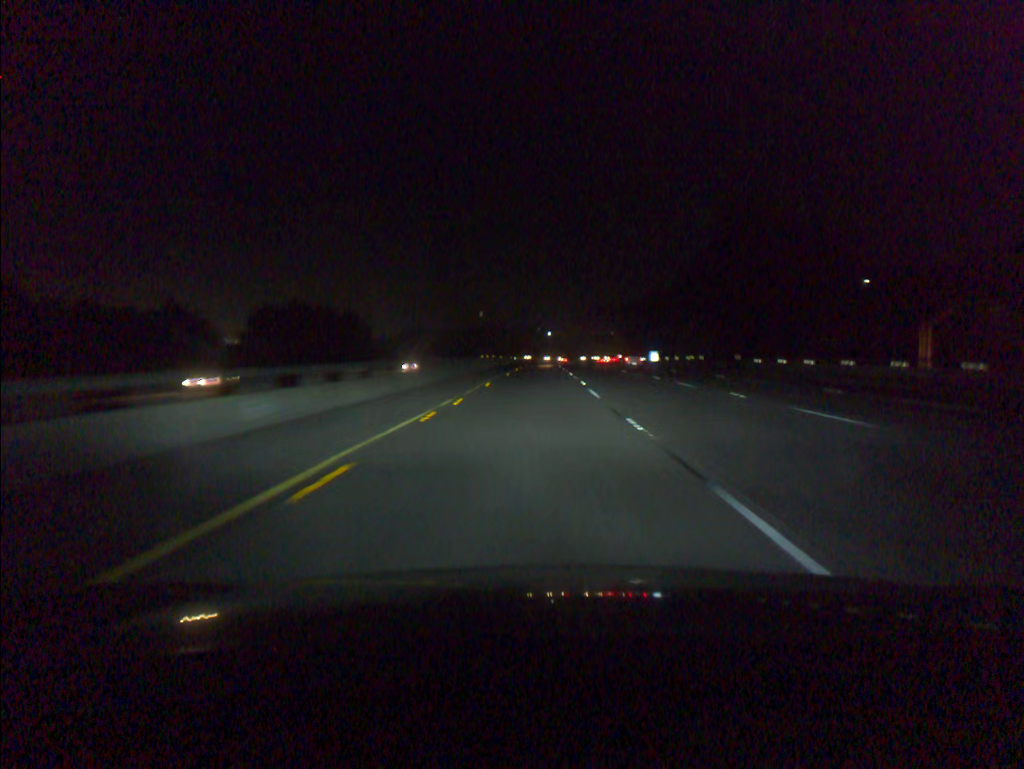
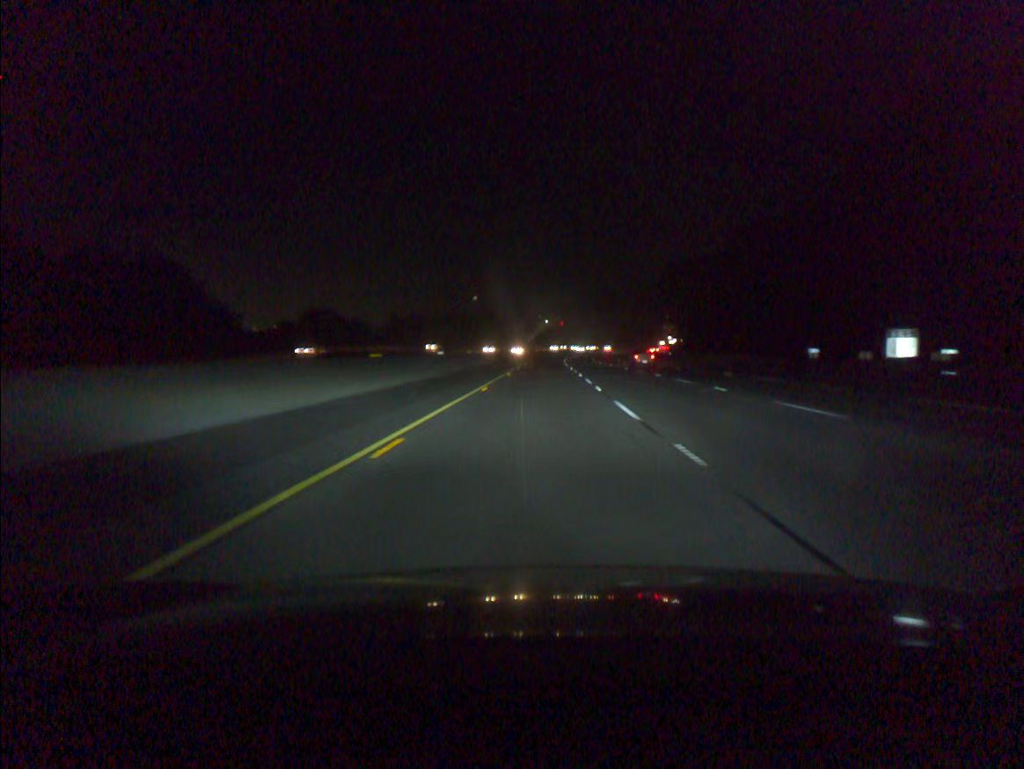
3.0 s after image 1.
(0.0, +101.5) m; 0°
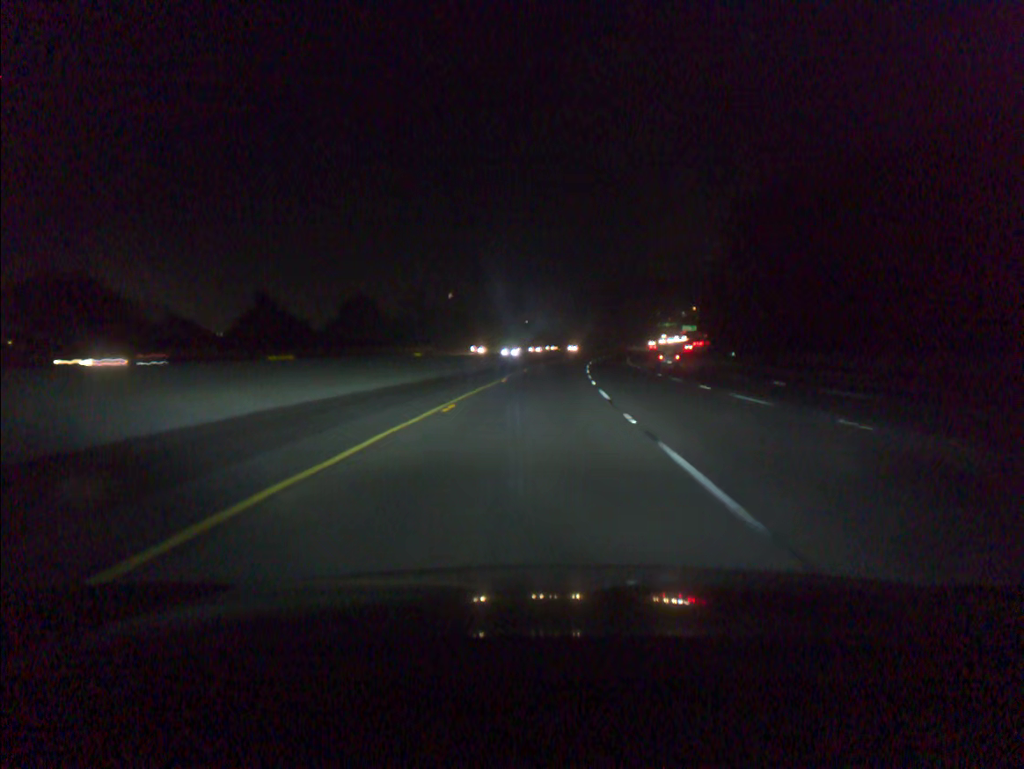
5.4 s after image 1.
(+0.7, +81.3) m; +1°
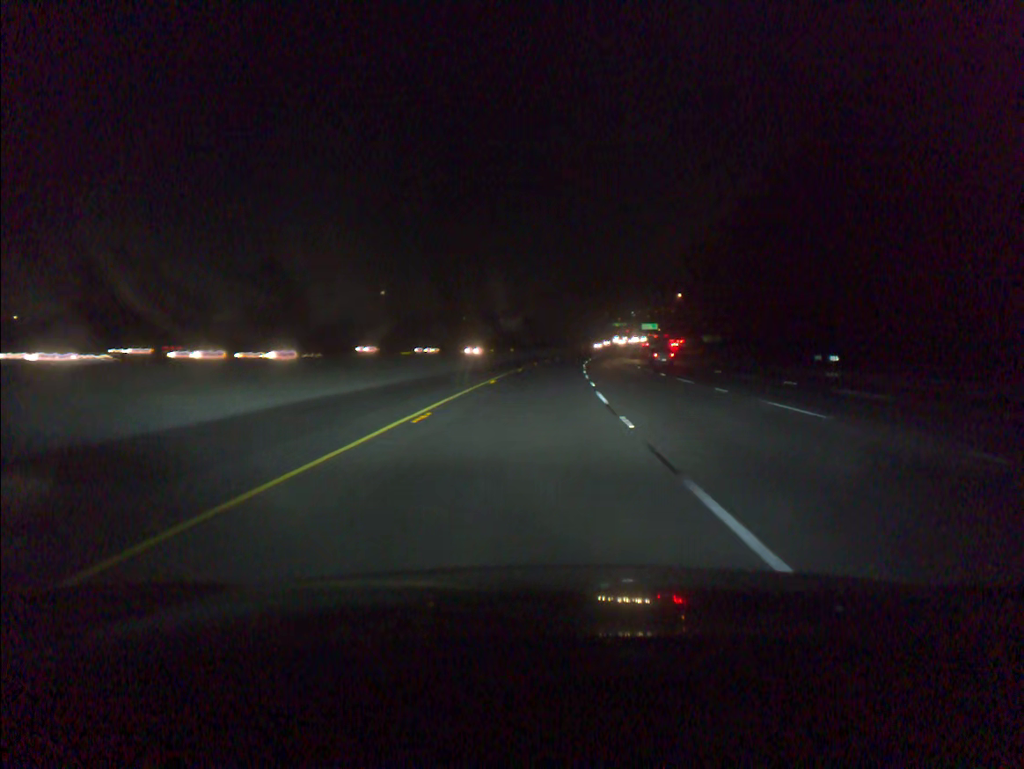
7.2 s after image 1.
(+2.1, +61.0) m; +4°
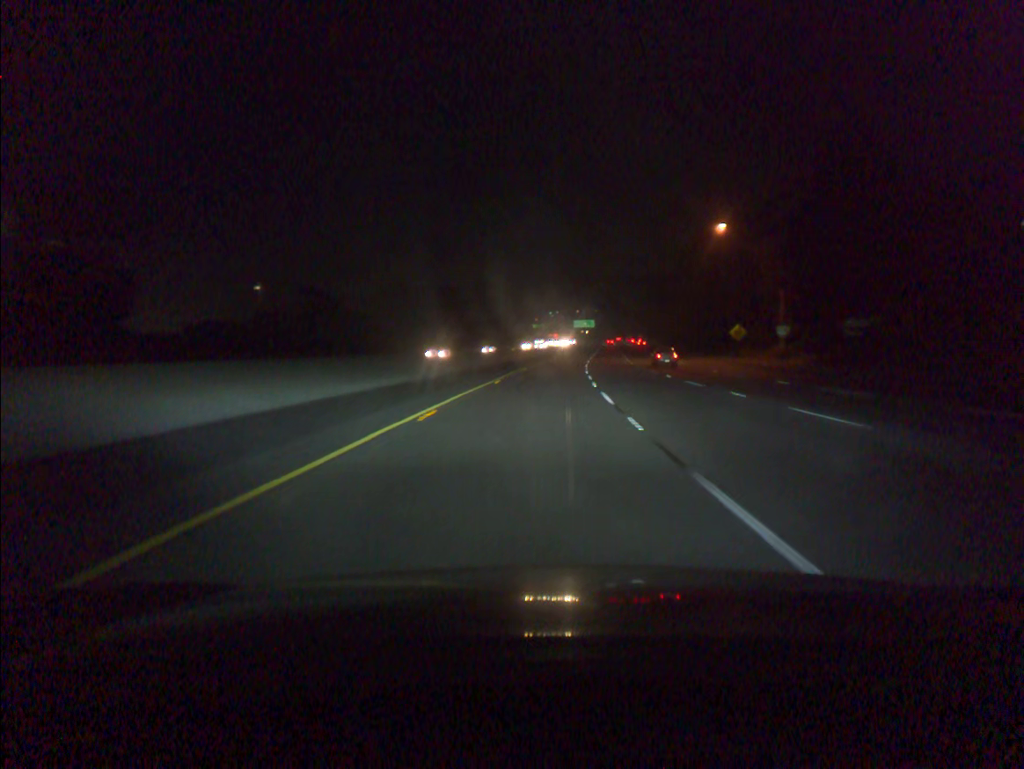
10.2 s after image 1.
(+5.2, +101.3) m; +6°
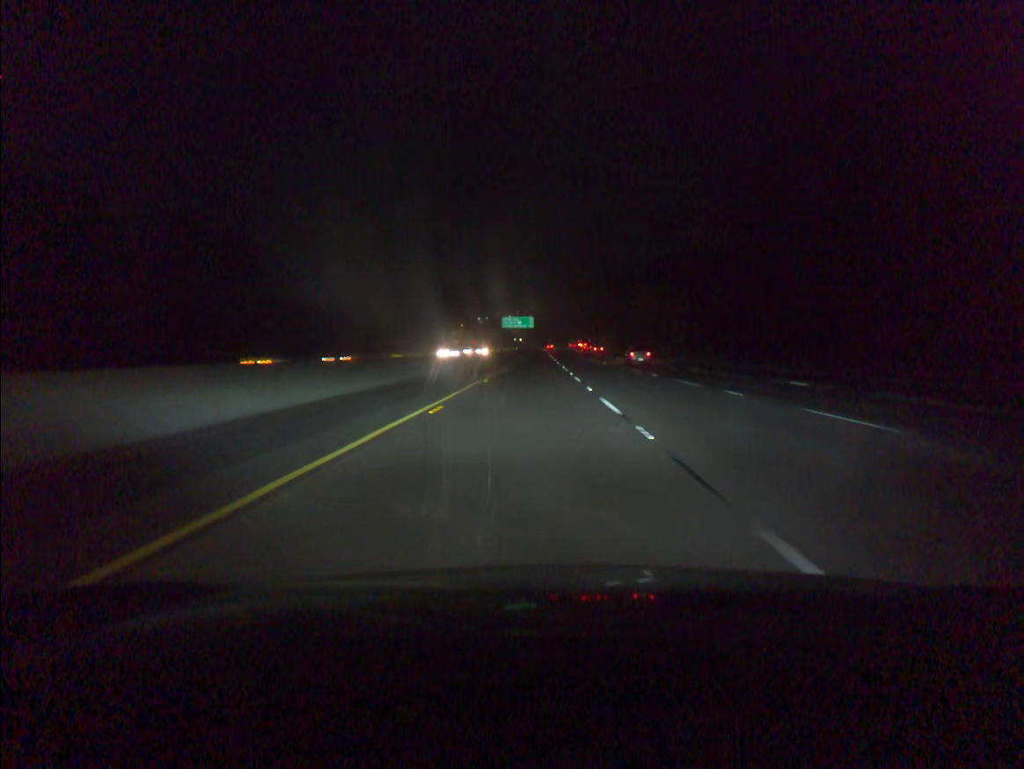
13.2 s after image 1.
(+5.2, +100.9) m; +5°
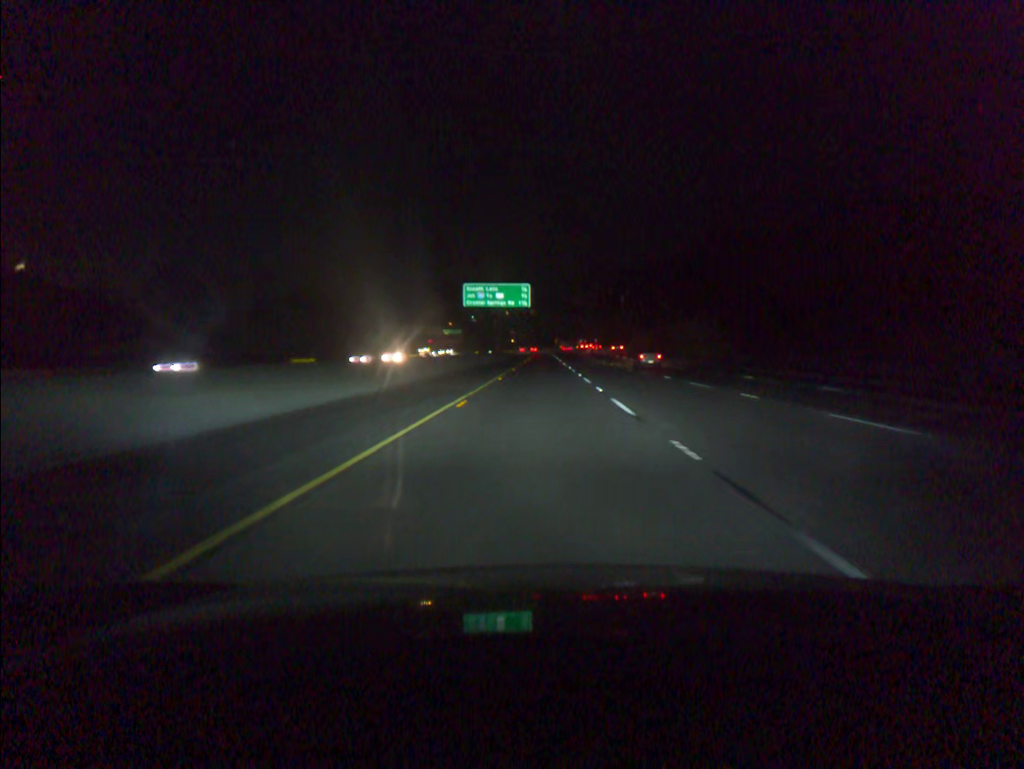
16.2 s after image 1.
(-0.5, +100.1) m; 0°
